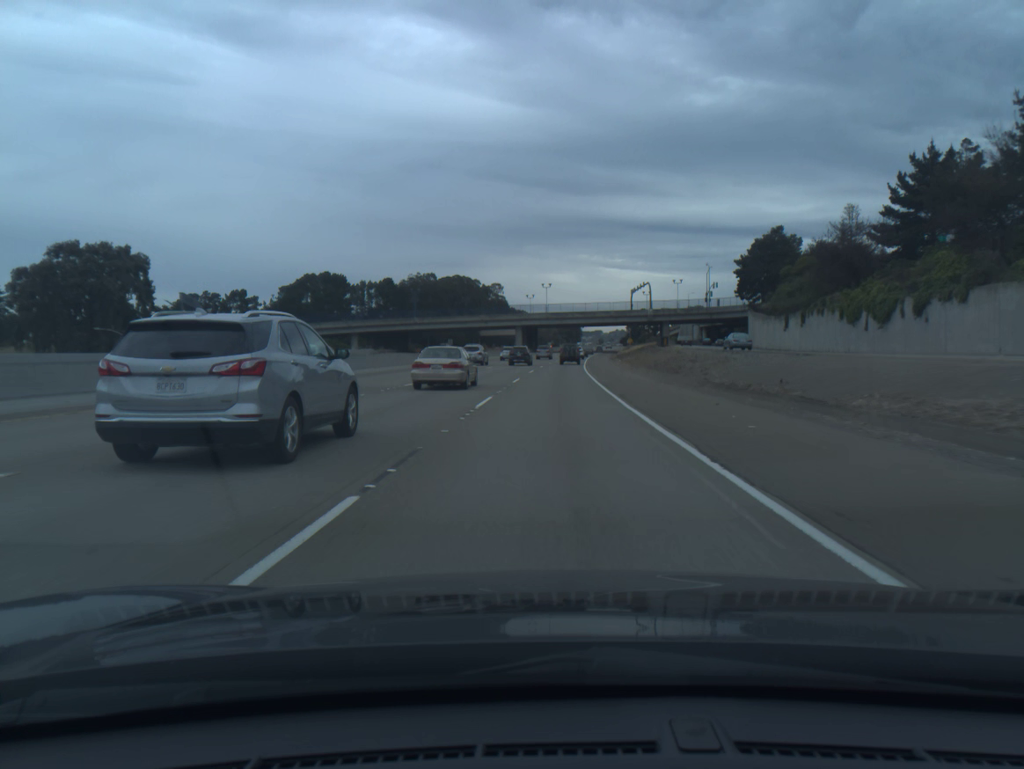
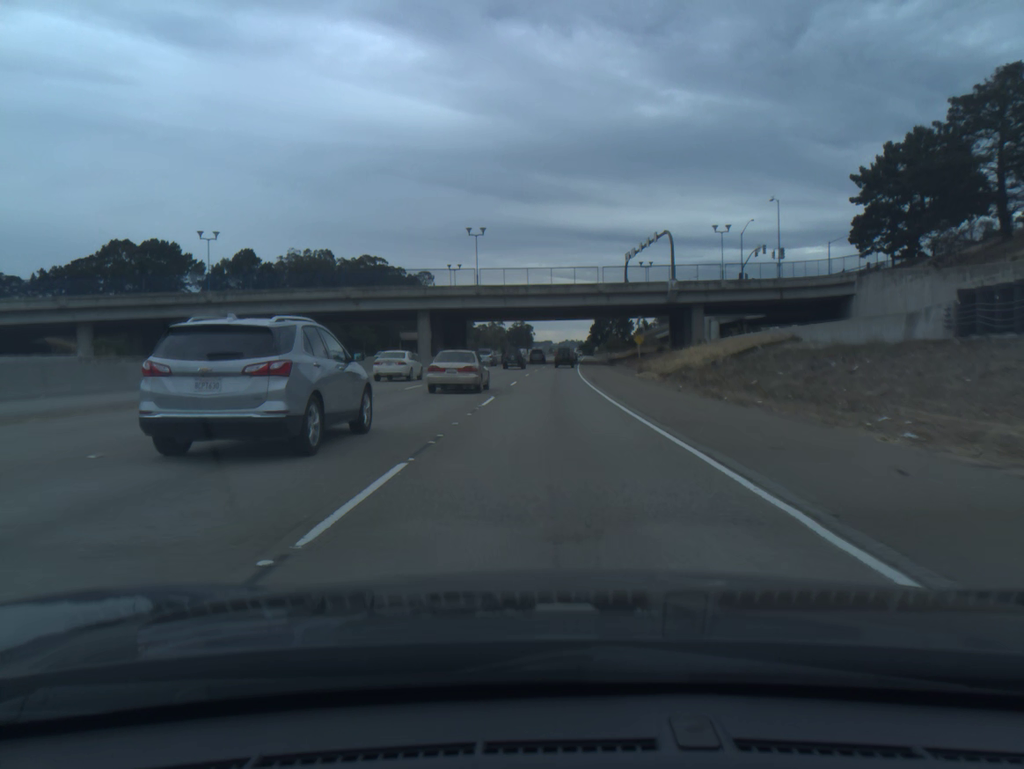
(+2.8, +84.9) m; +4°
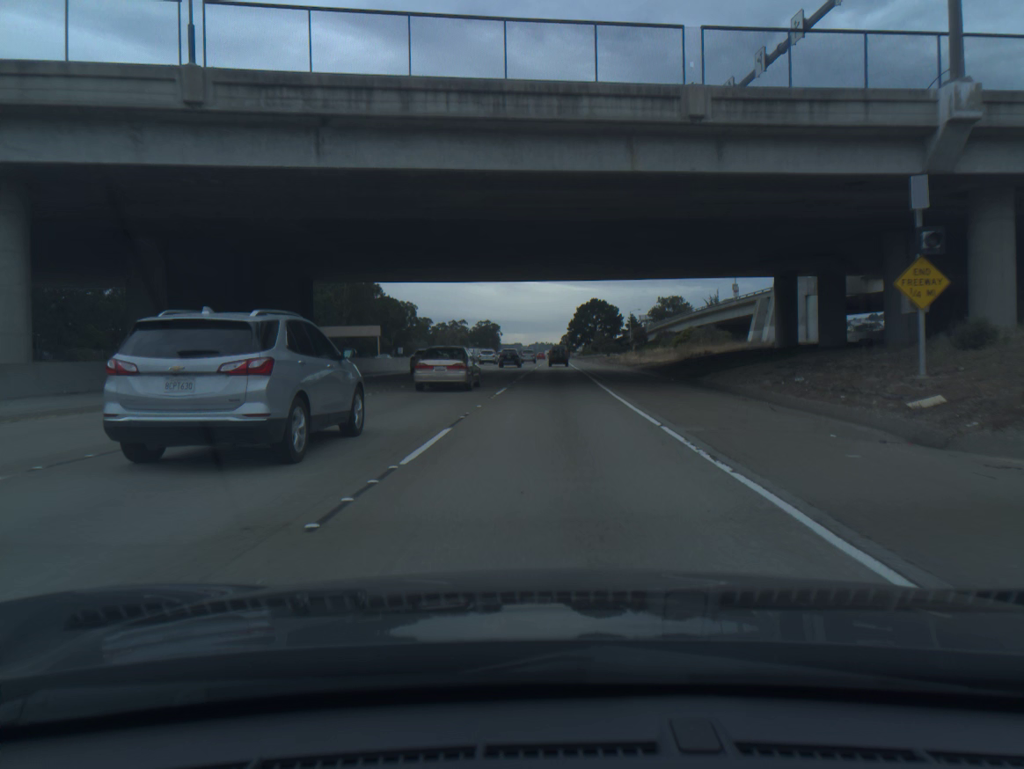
(+1.3, +68.9) m; +2°
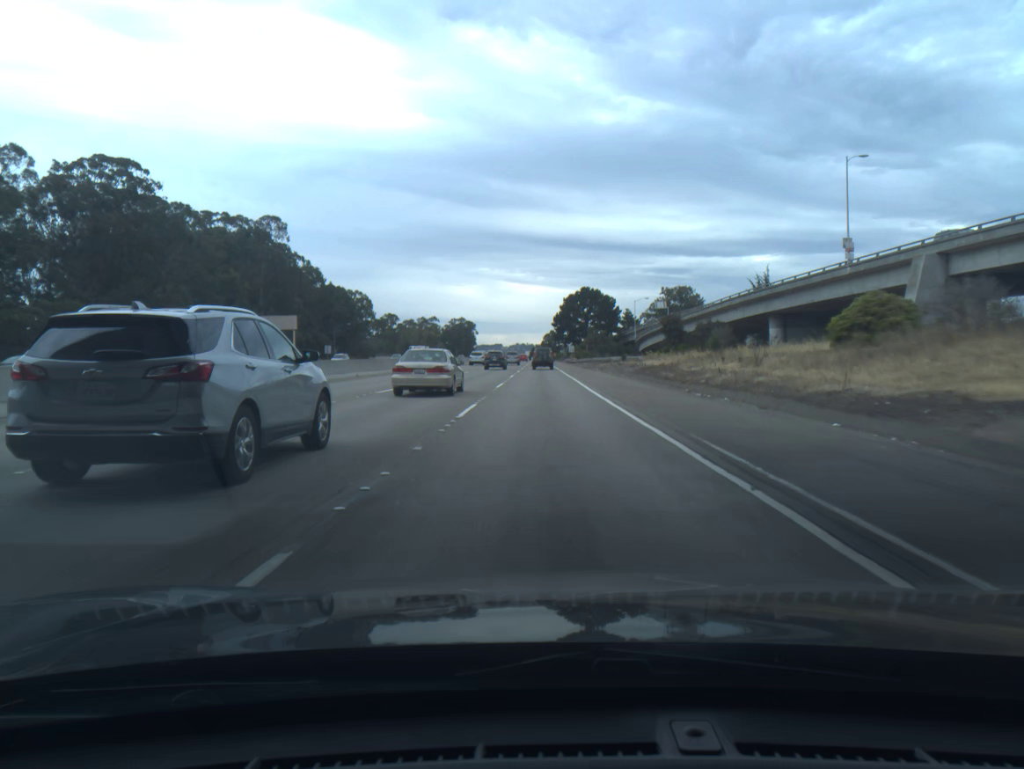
(+0.7, +51.2) m; +1°
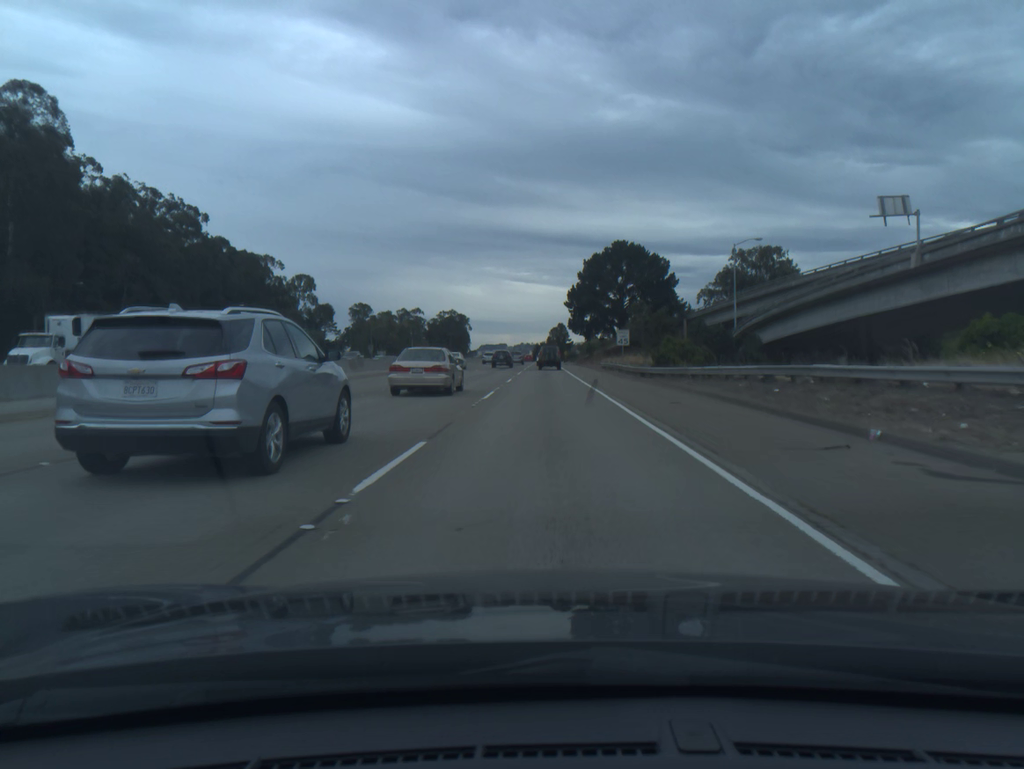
(-0.2, +81.8) m; 0°
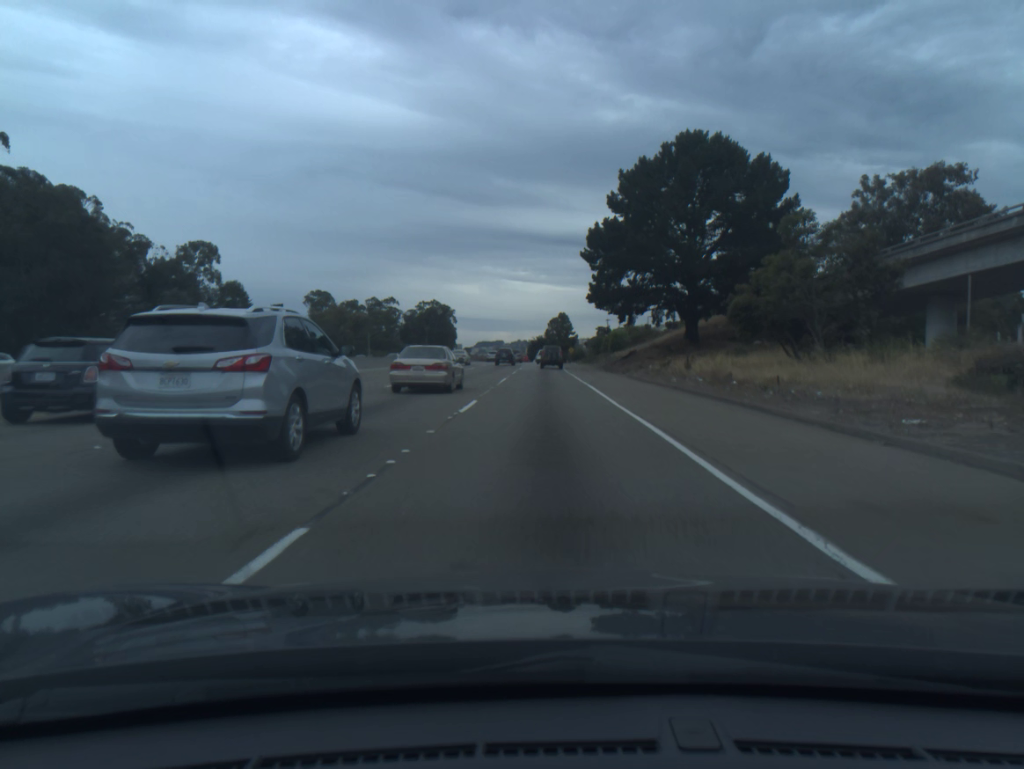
(+0.1, +63.3) m; 0°
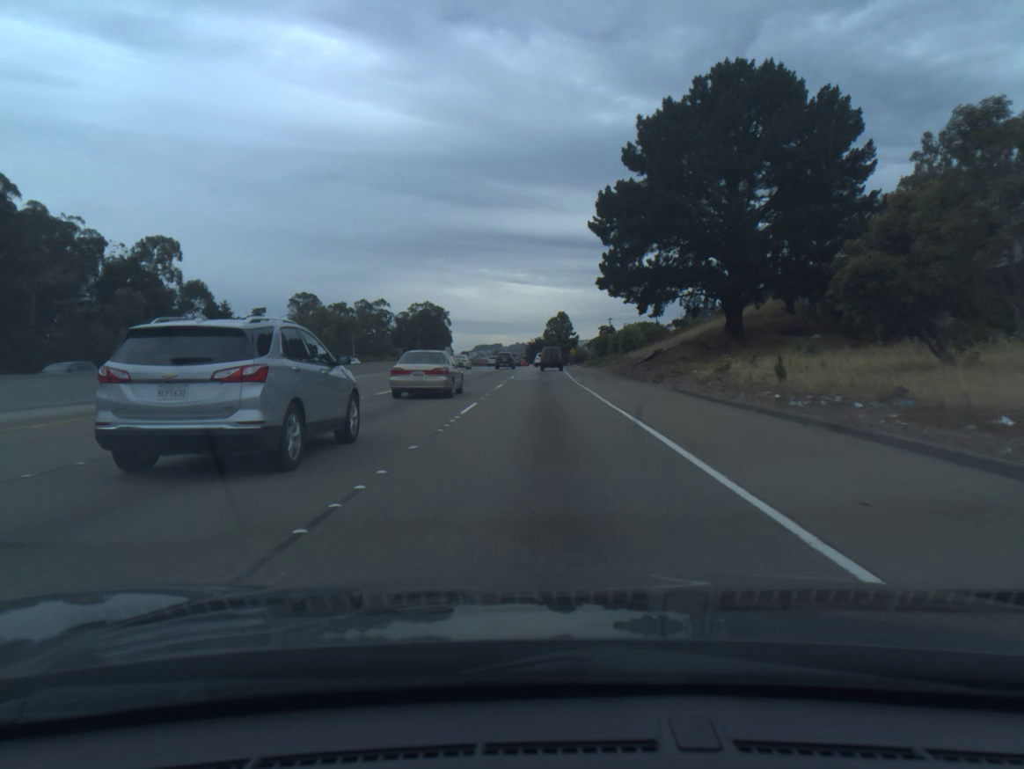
(0.0, +15.7) m; 0°
